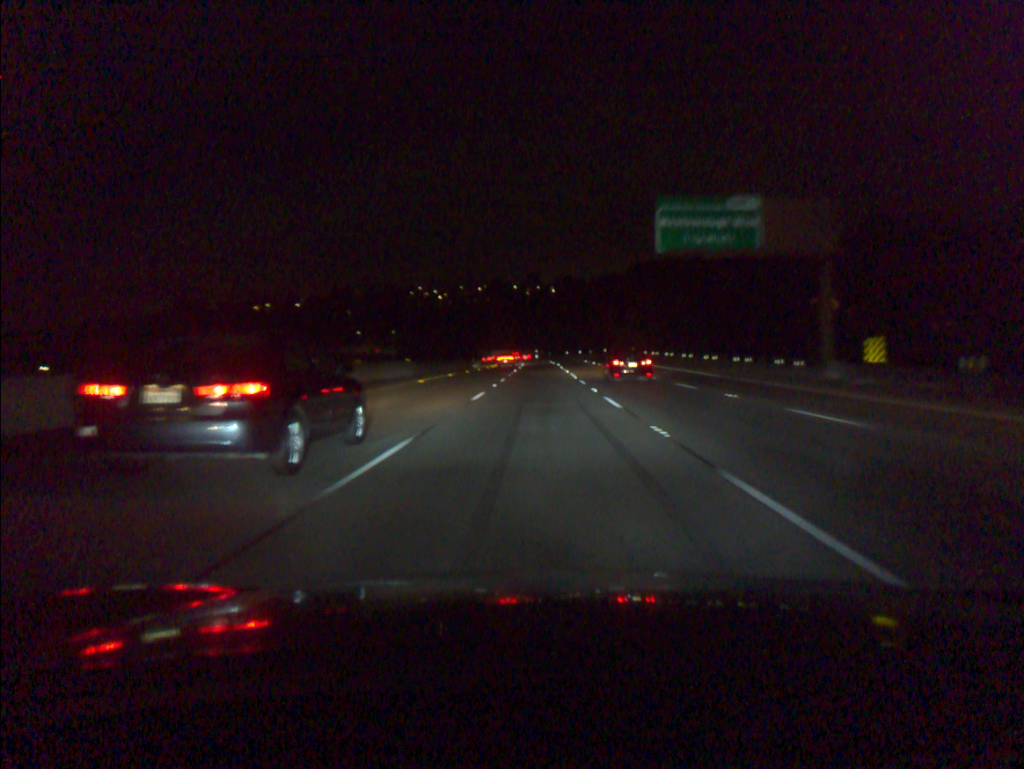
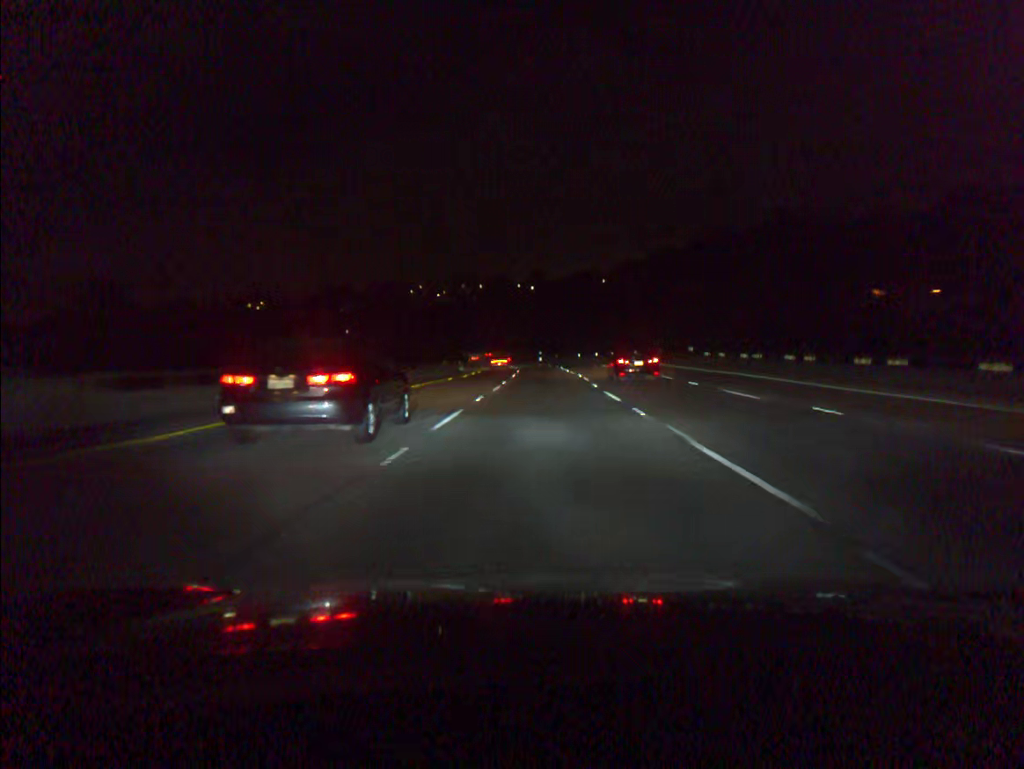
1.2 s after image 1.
(-0.1, +36.8) m; 0°
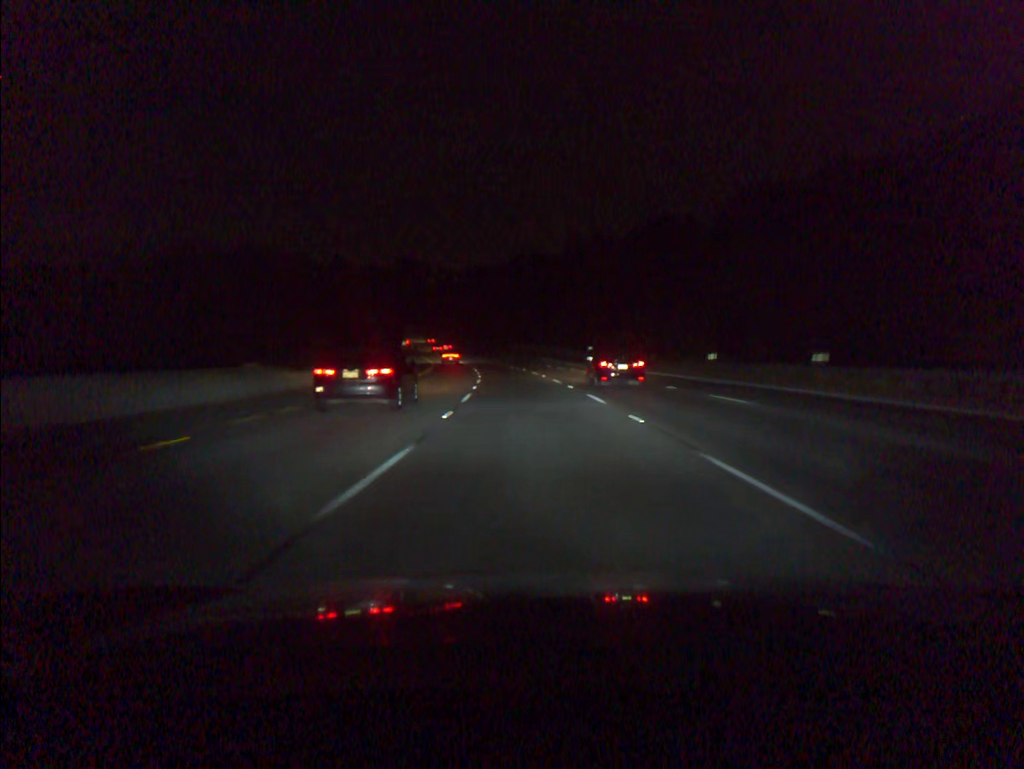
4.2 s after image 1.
(-1.2, +91.4) m; -3°
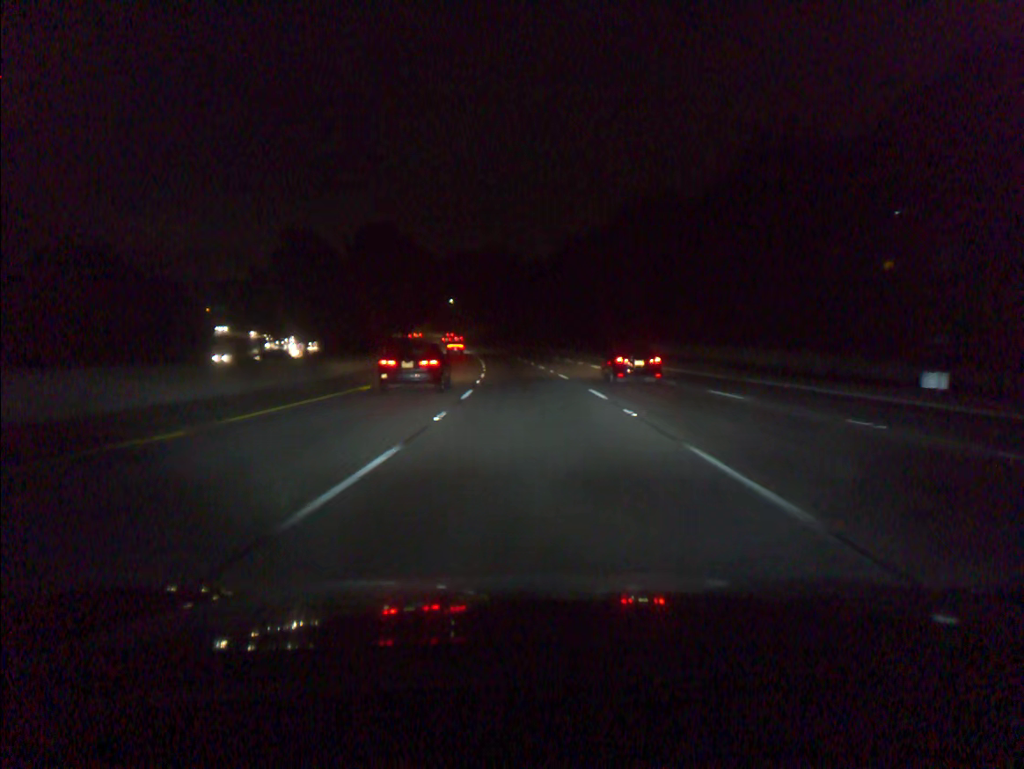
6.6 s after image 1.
(-4.7, +73.2) m; -7°
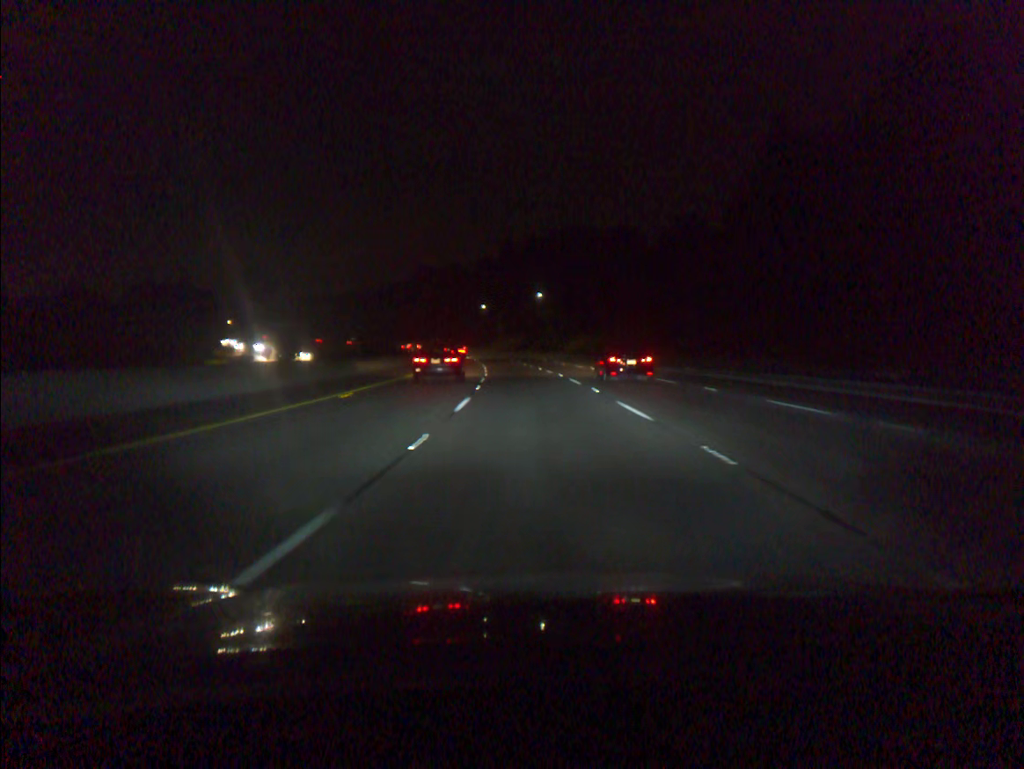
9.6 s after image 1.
(-6.5, +91.5) m; -8°
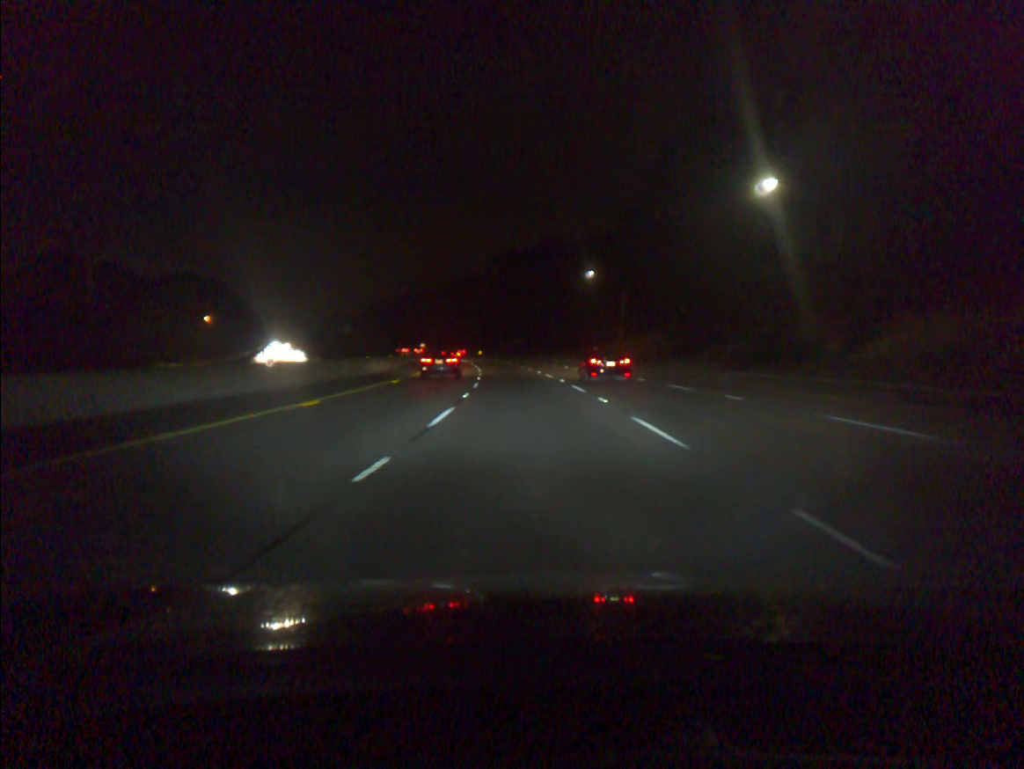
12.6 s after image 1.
(-6.2, +90.6) m; -8°
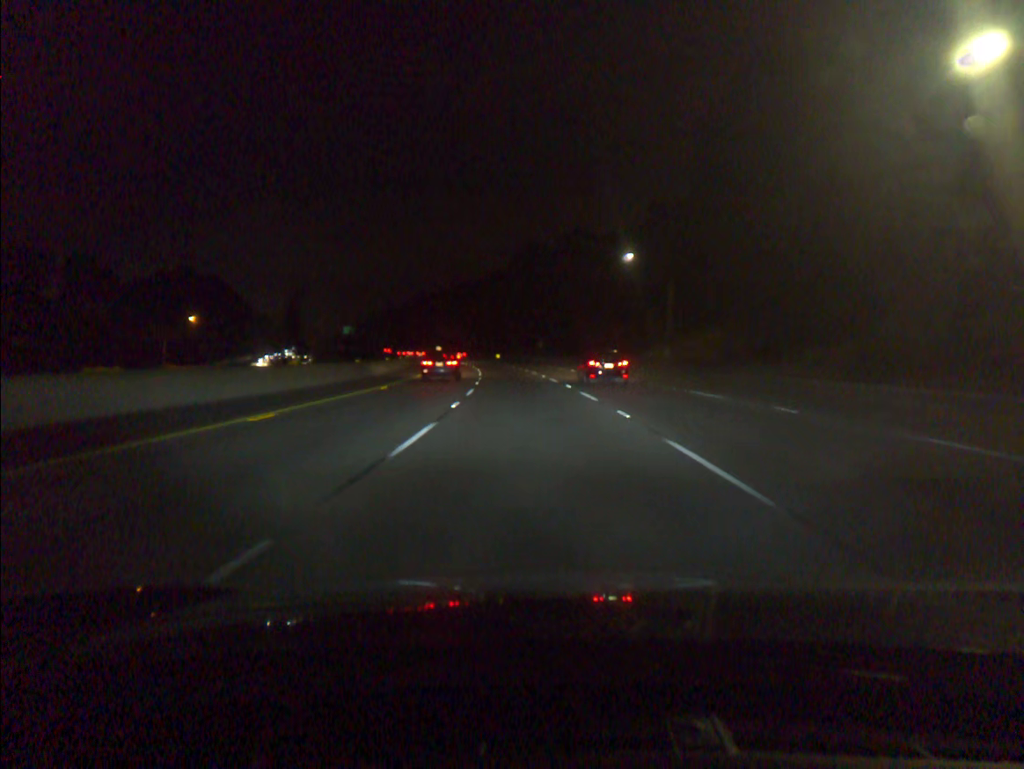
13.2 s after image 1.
(-0.3, +18.1) m; -2°
